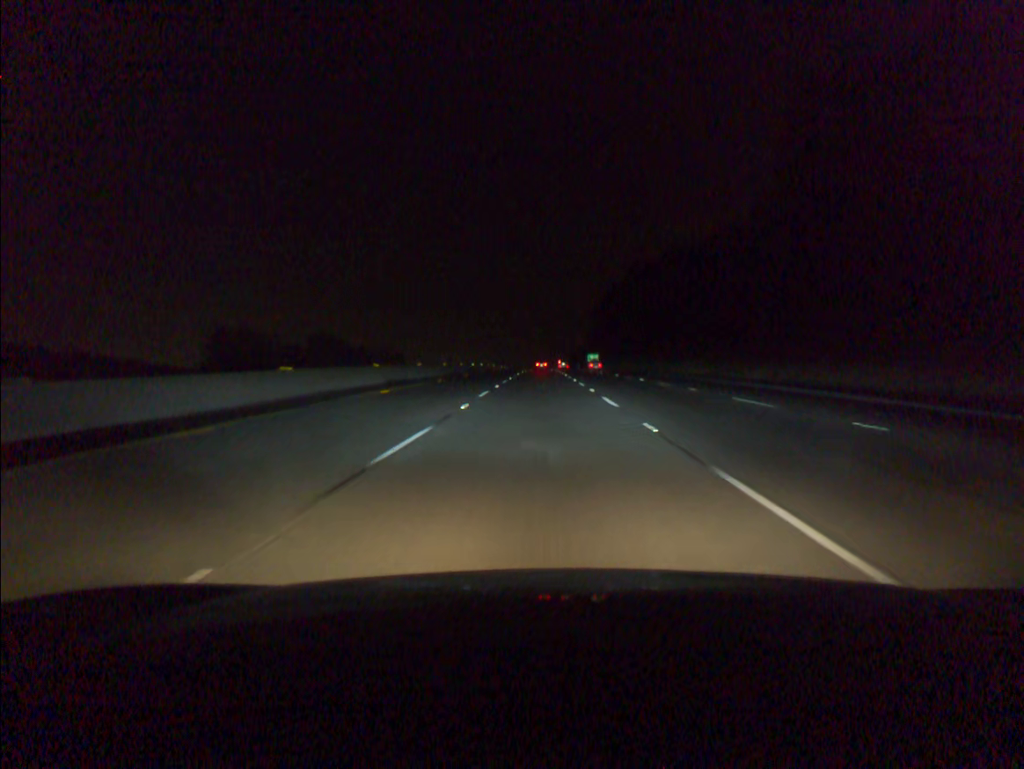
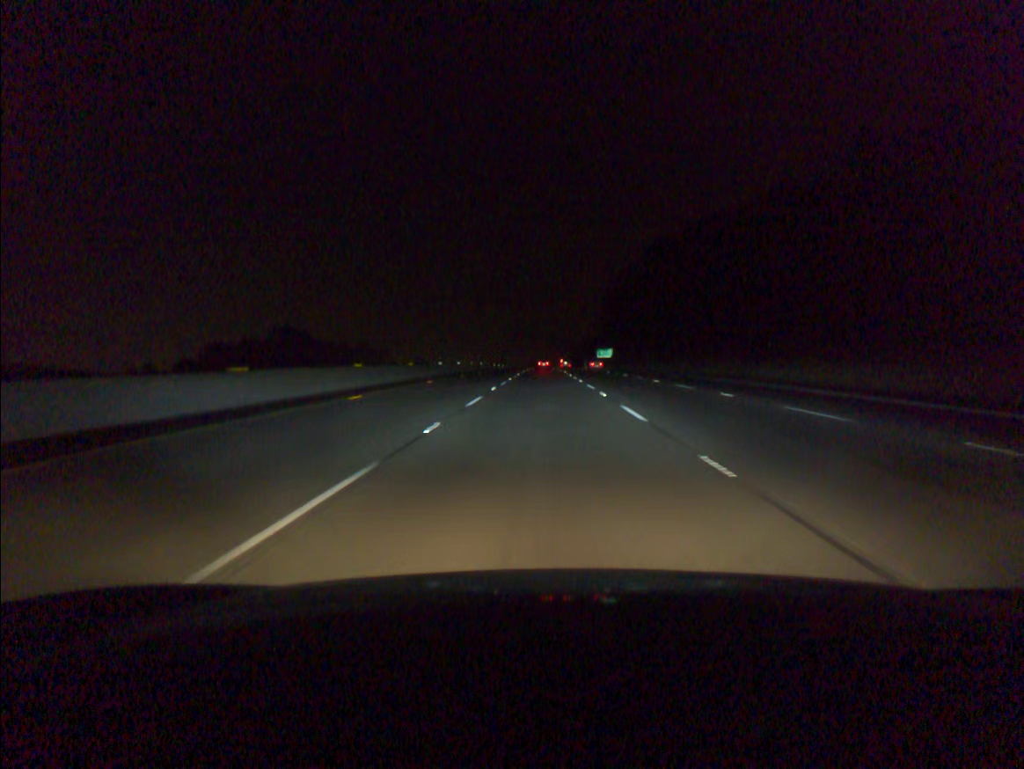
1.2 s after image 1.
(0.0, +33.7) m; 0°
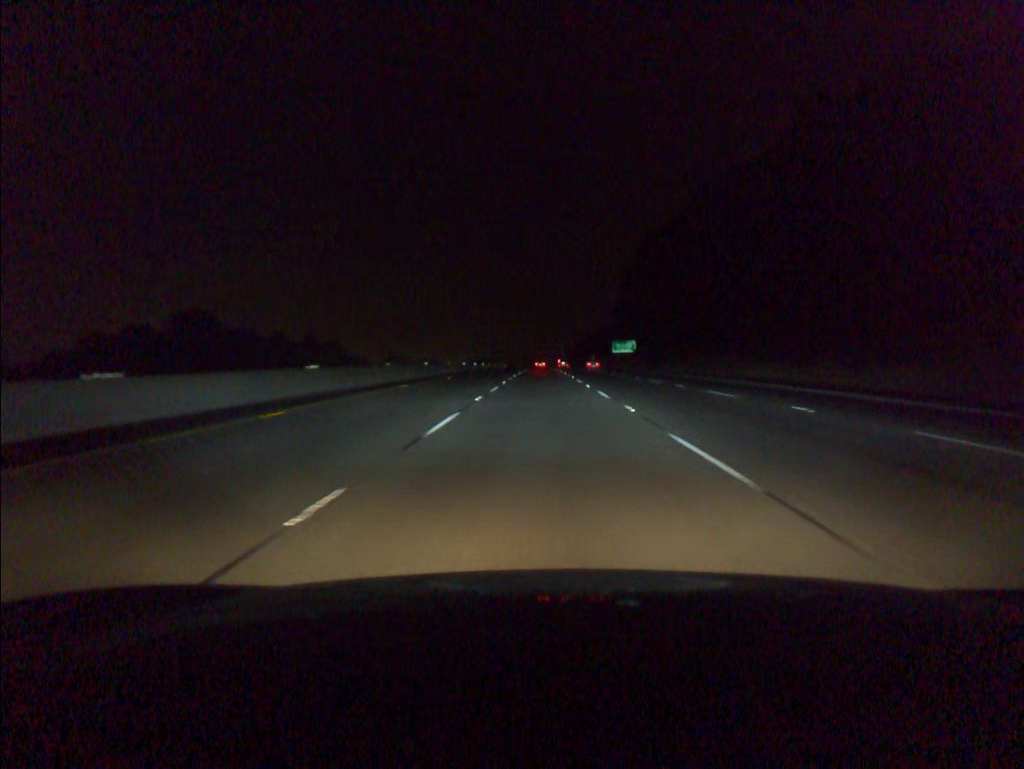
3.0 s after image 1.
(0.0, +50.8) m; 0°
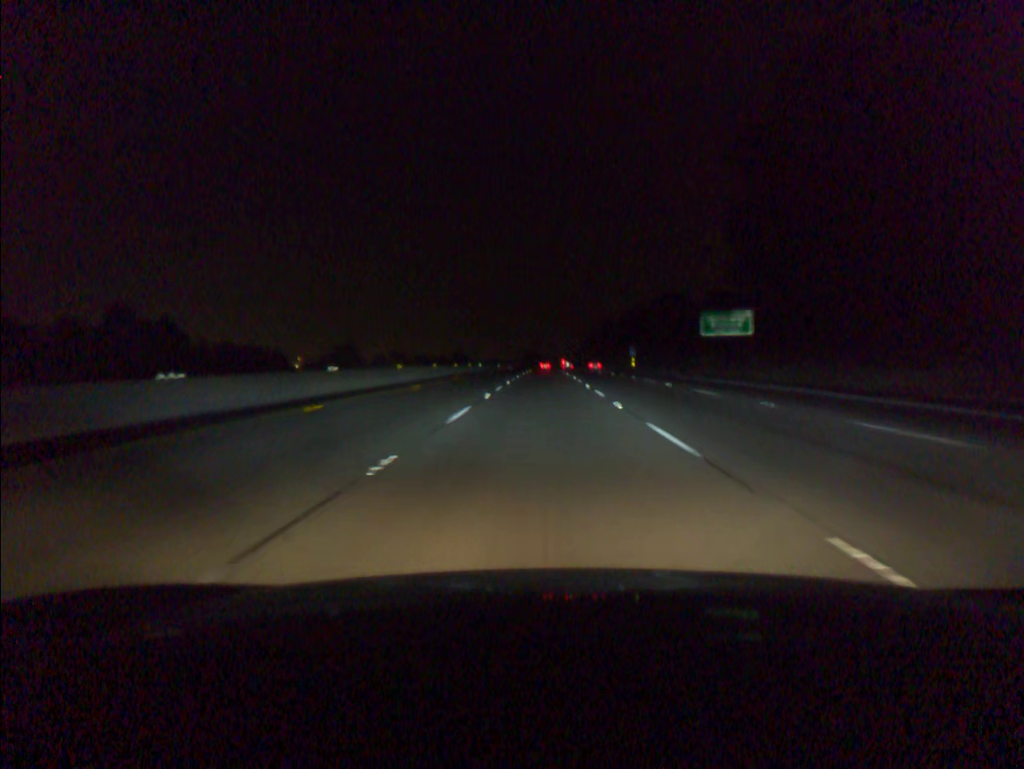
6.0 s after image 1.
(-0.1, +85.4) m; 0°
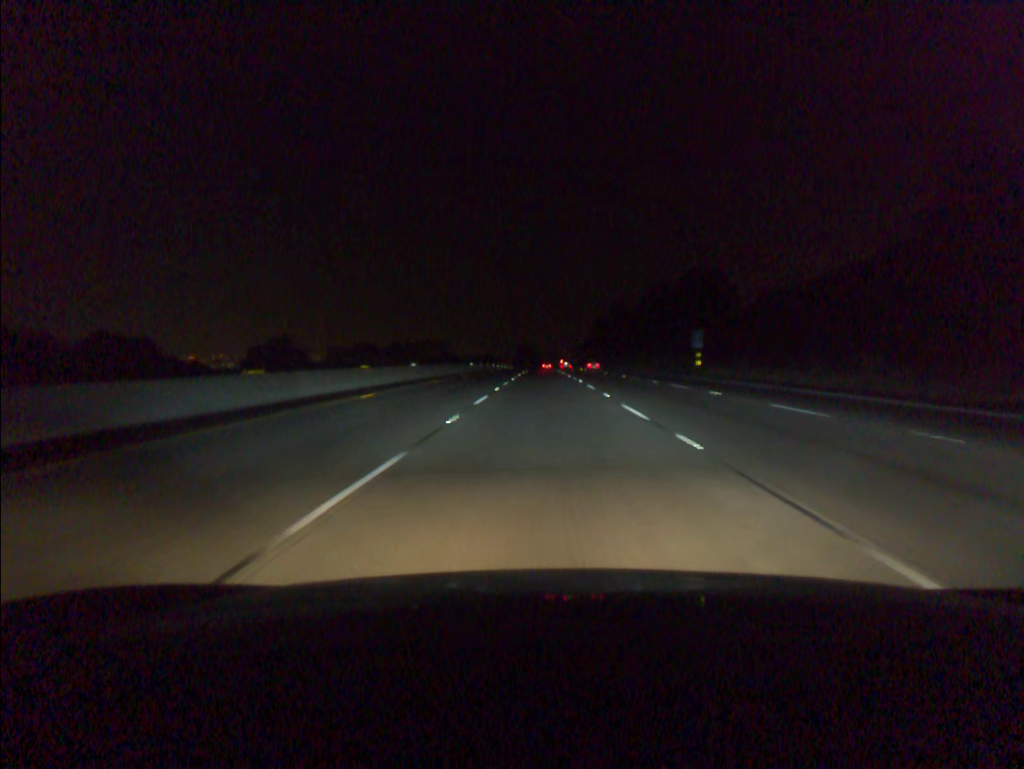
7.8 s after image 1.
(+0.1, +53.1) m; 0°
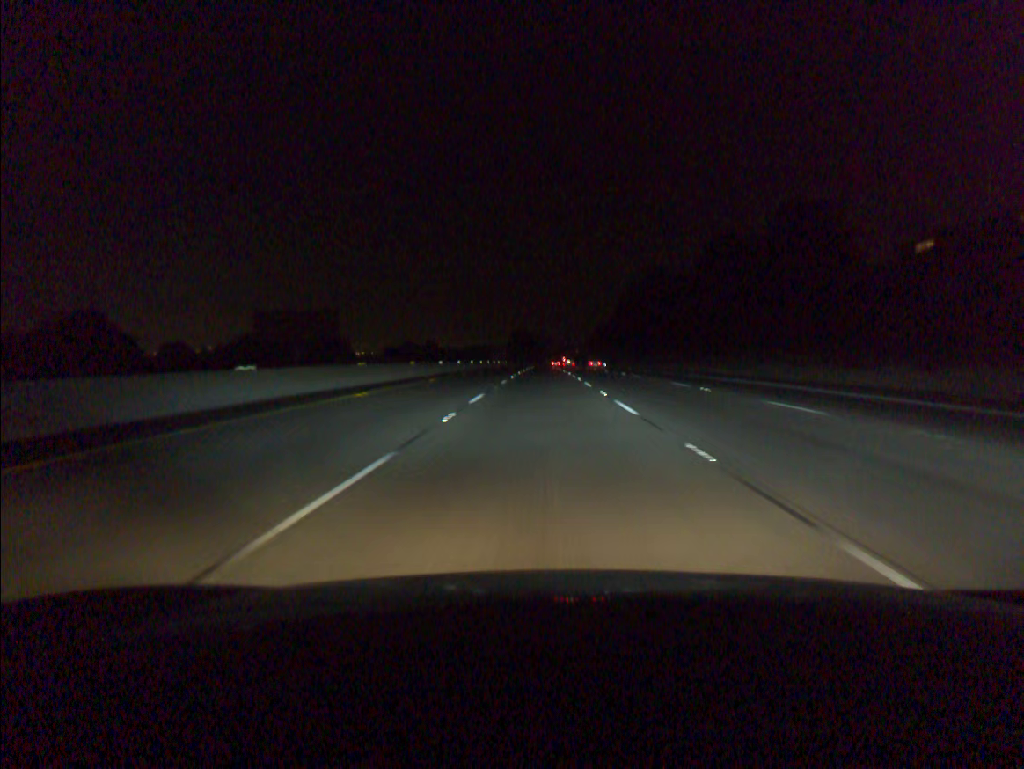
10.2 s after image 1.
(0.0, +73.3) m; 0°
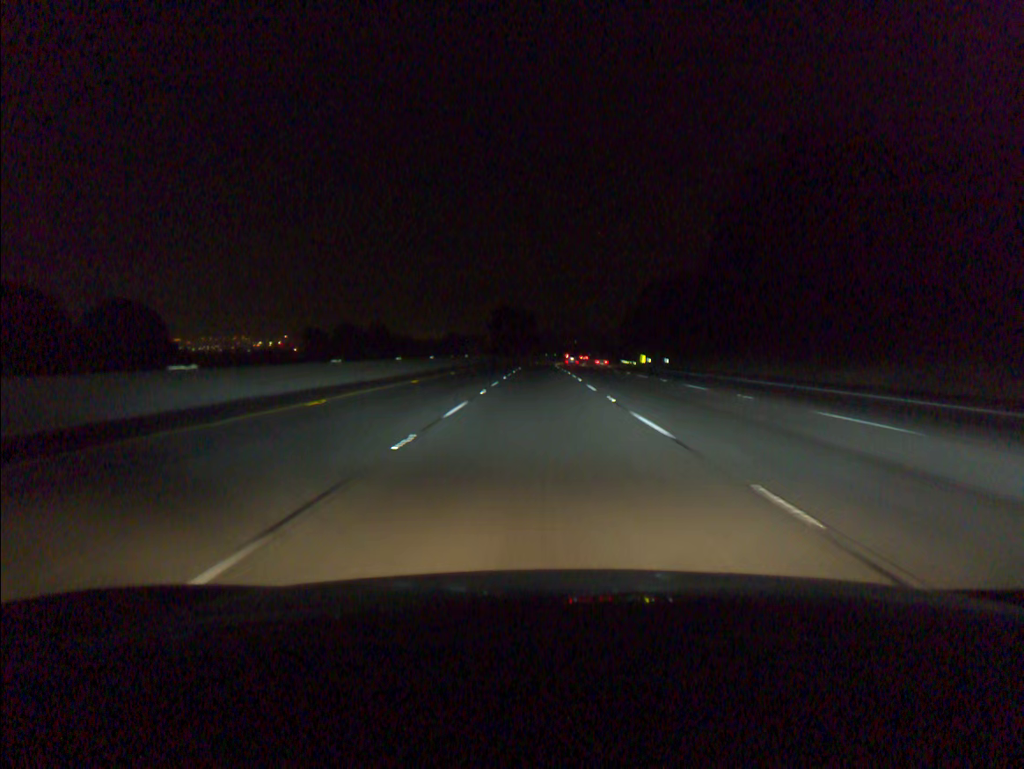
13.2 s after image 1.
(+0.2, +92.0) m; 0°
